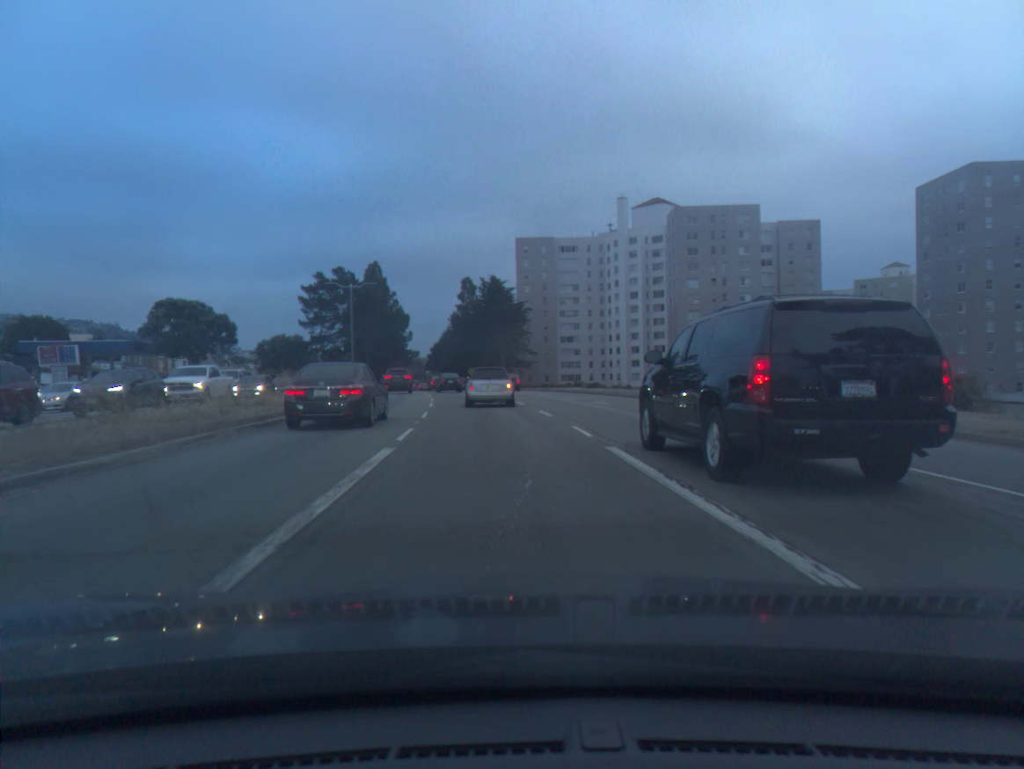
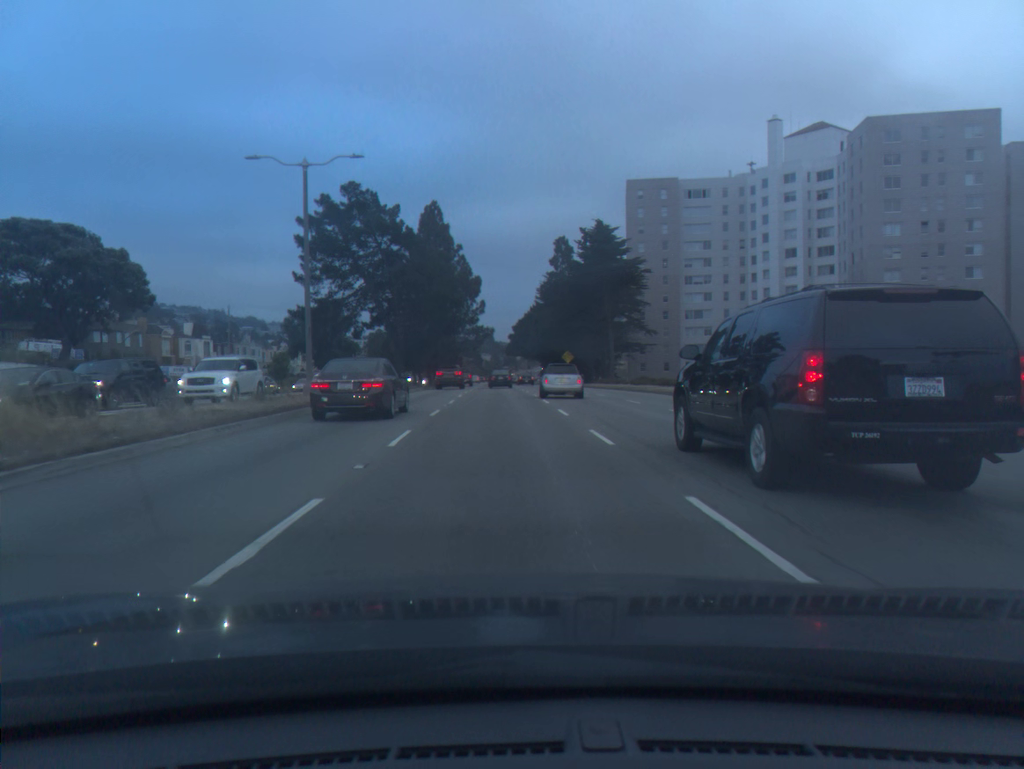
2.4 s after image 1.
(-2.5, +38.5) m; -7°
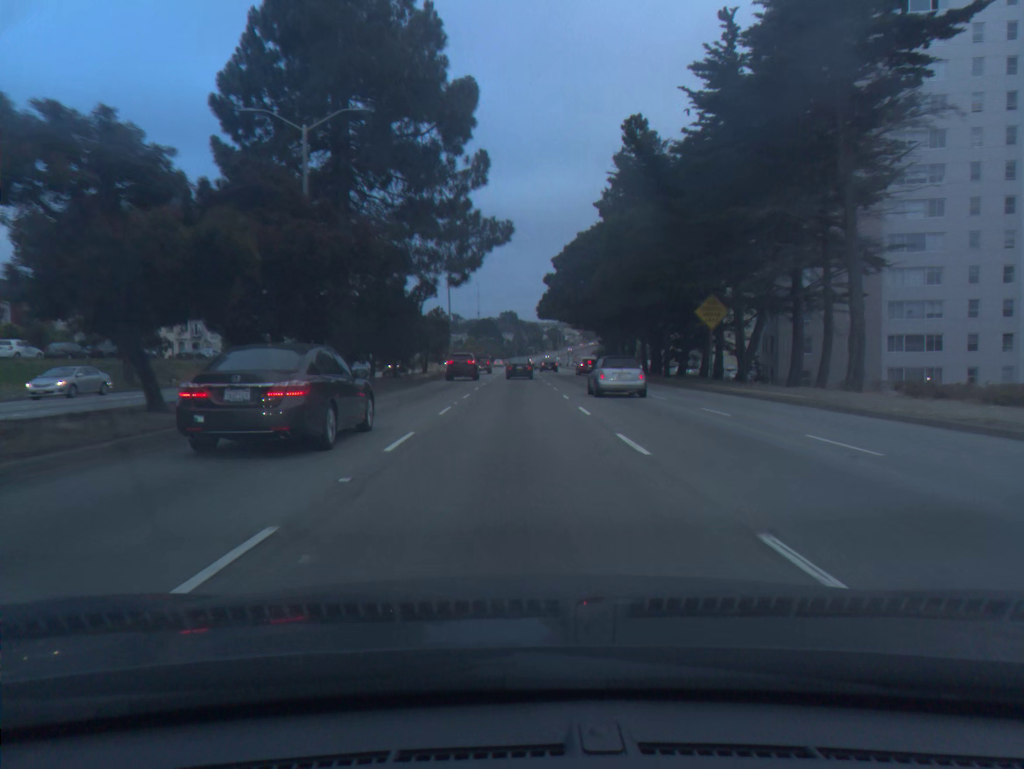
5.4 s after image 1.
(-1.5, +60.8) m; -2°
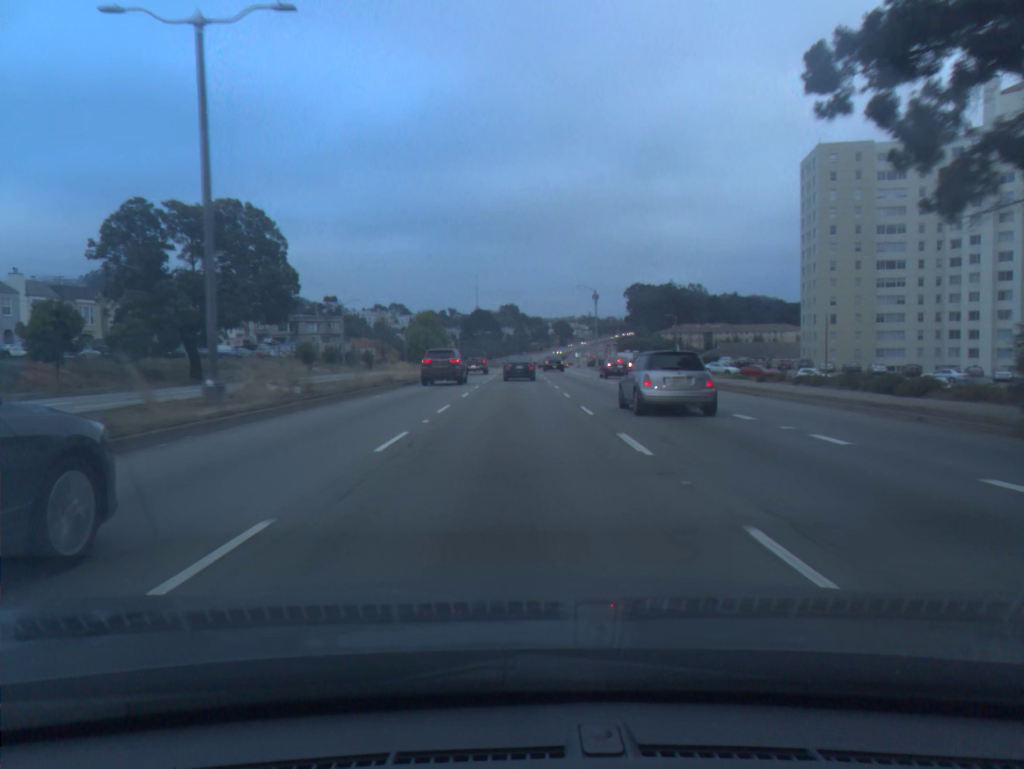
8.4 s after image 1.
(+0.1, +66.6) m; 0°
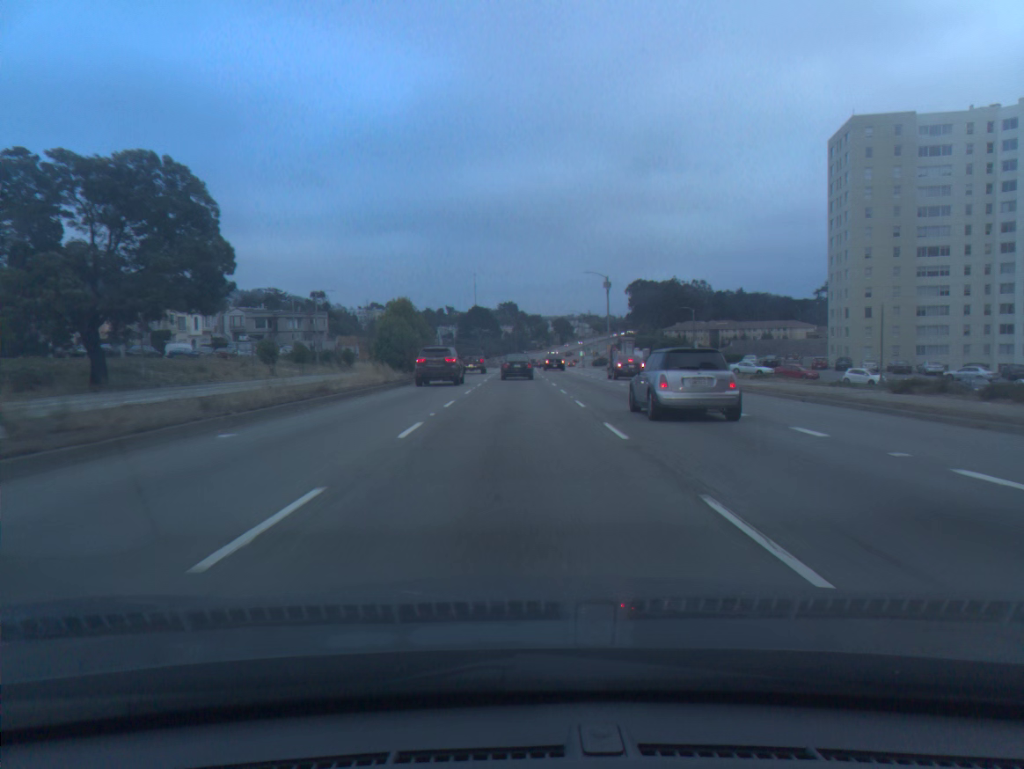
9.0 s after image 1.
(0.0, +13.2) m; 0°
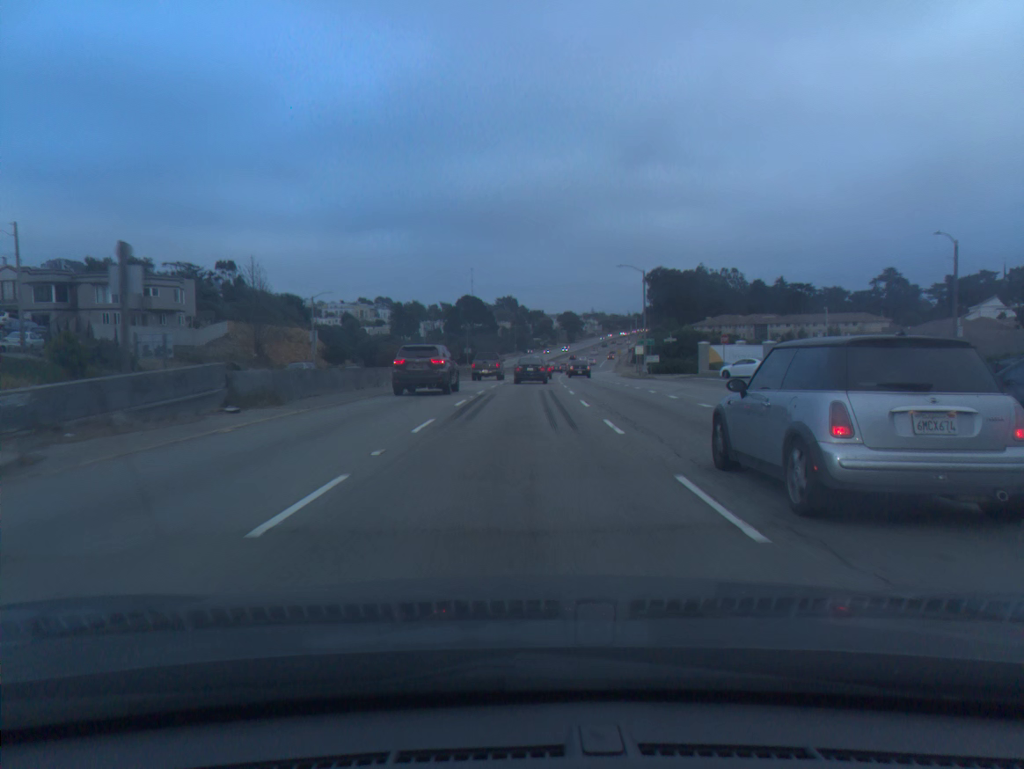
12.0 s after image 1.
(+0.2, +65.9) m; 0°
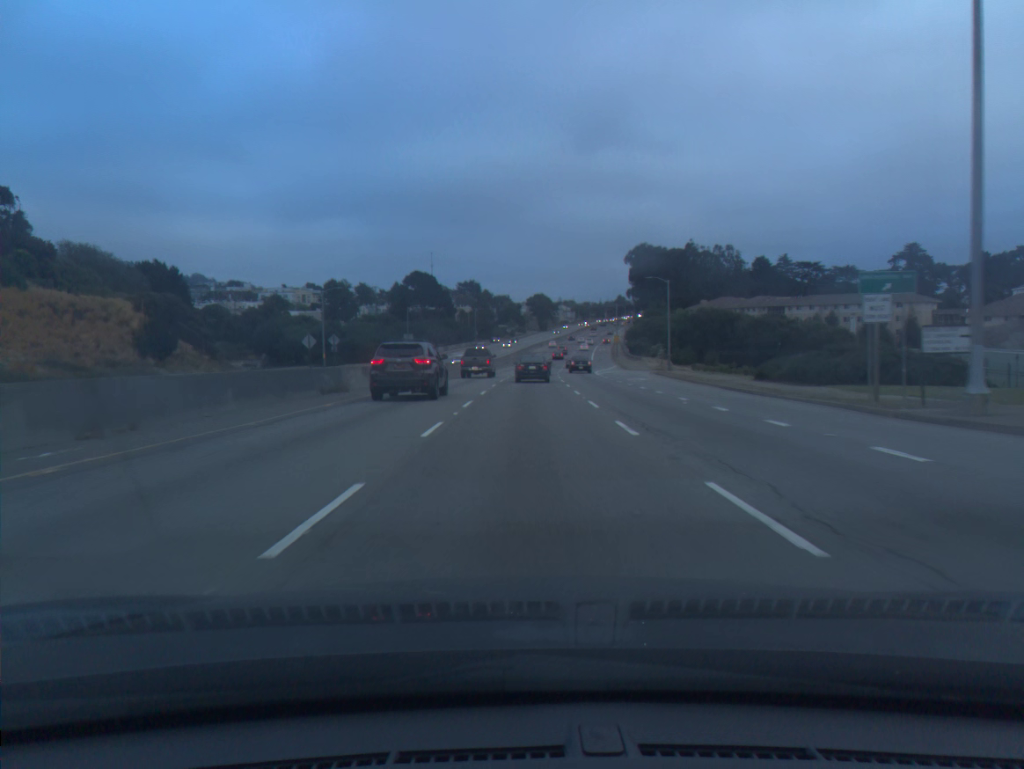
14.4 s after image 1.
(+0.8, +52.0) m; +2°
